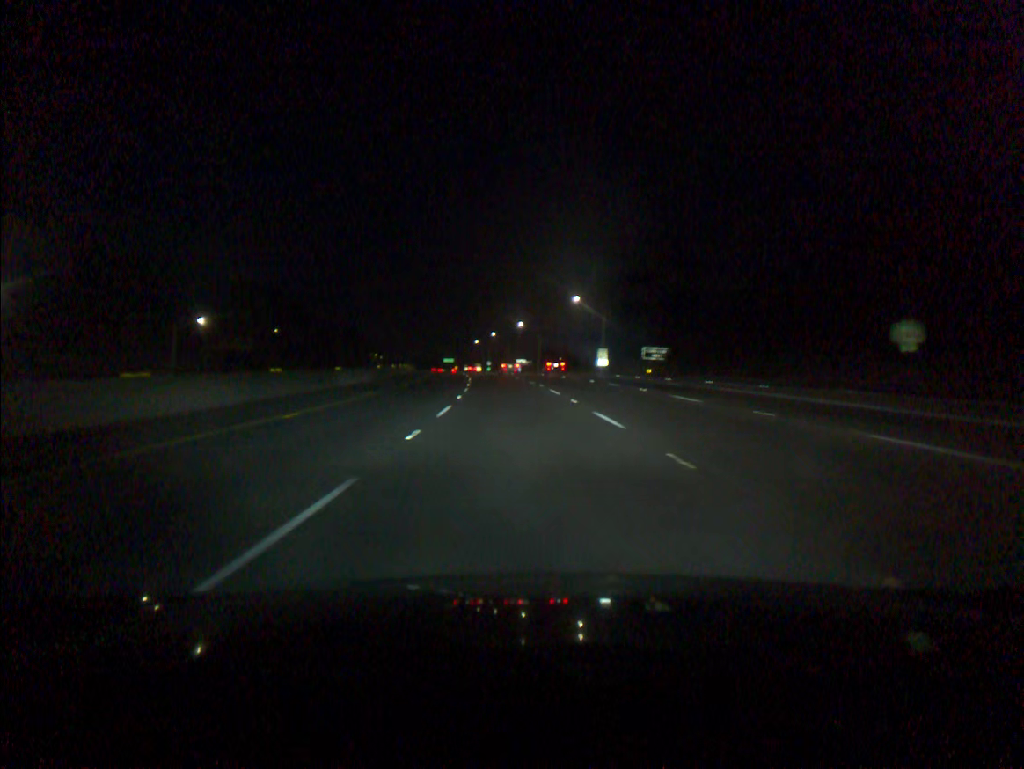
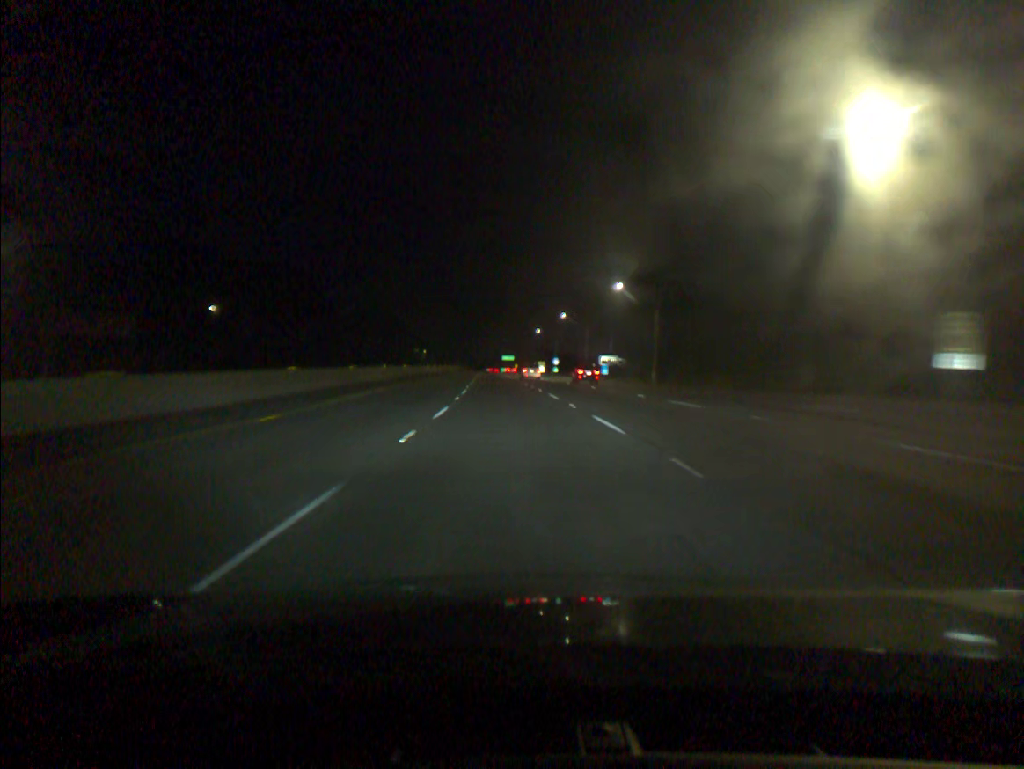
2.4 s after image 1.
(-3.2, +73.4) m; -5°
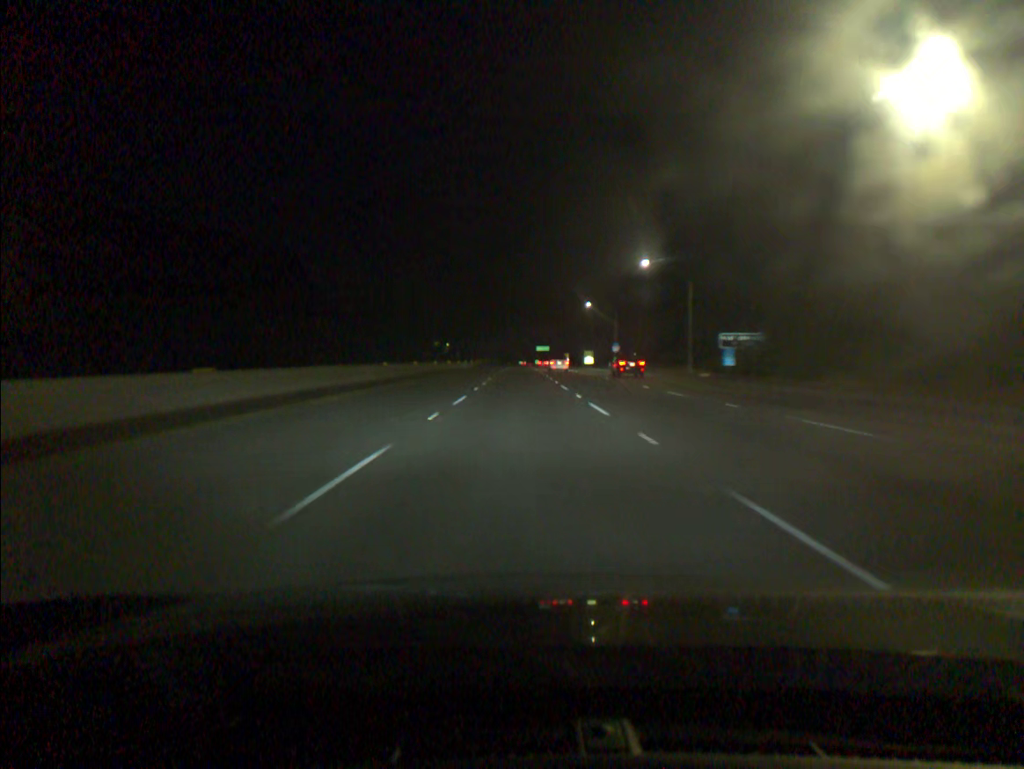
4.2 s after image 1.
(-1.4, +55.1) m; -2°
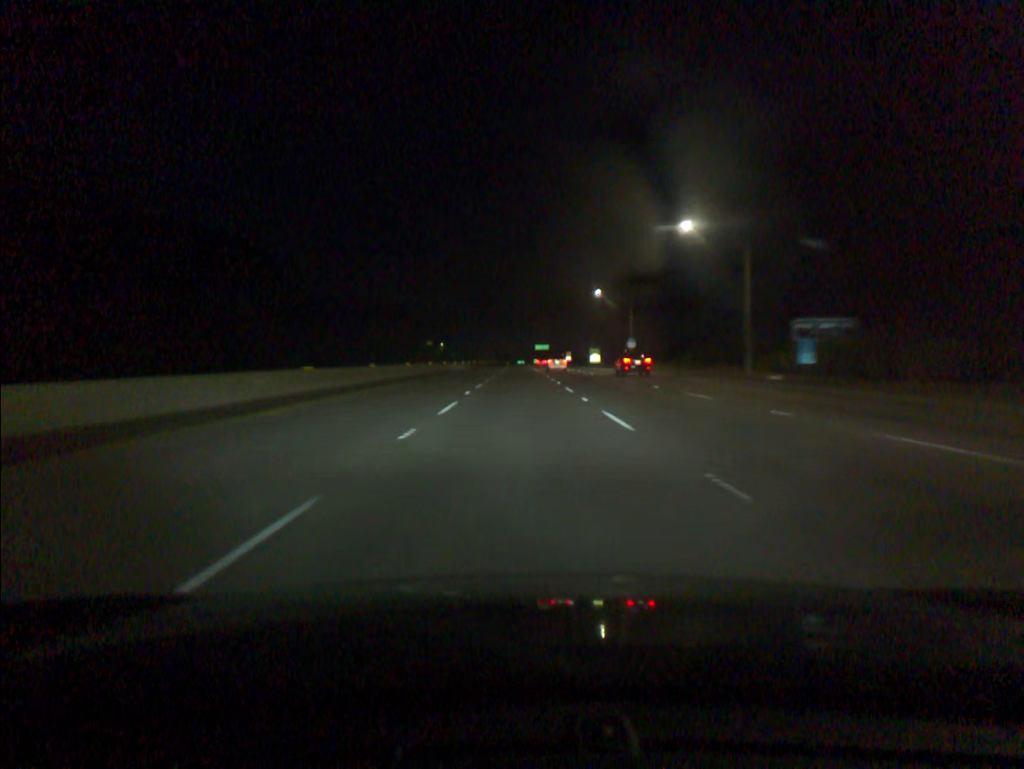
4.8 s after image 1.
(0.0, +18.4) m; 0°
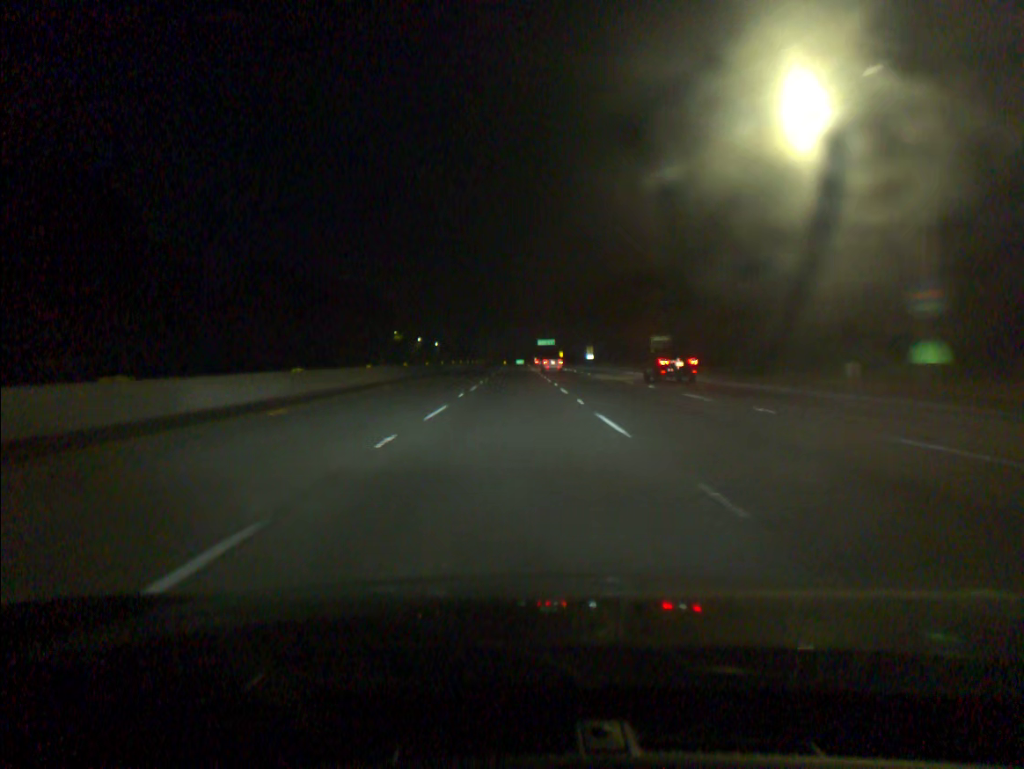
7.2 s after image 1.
(+0.1, +73.6) m; 0°
